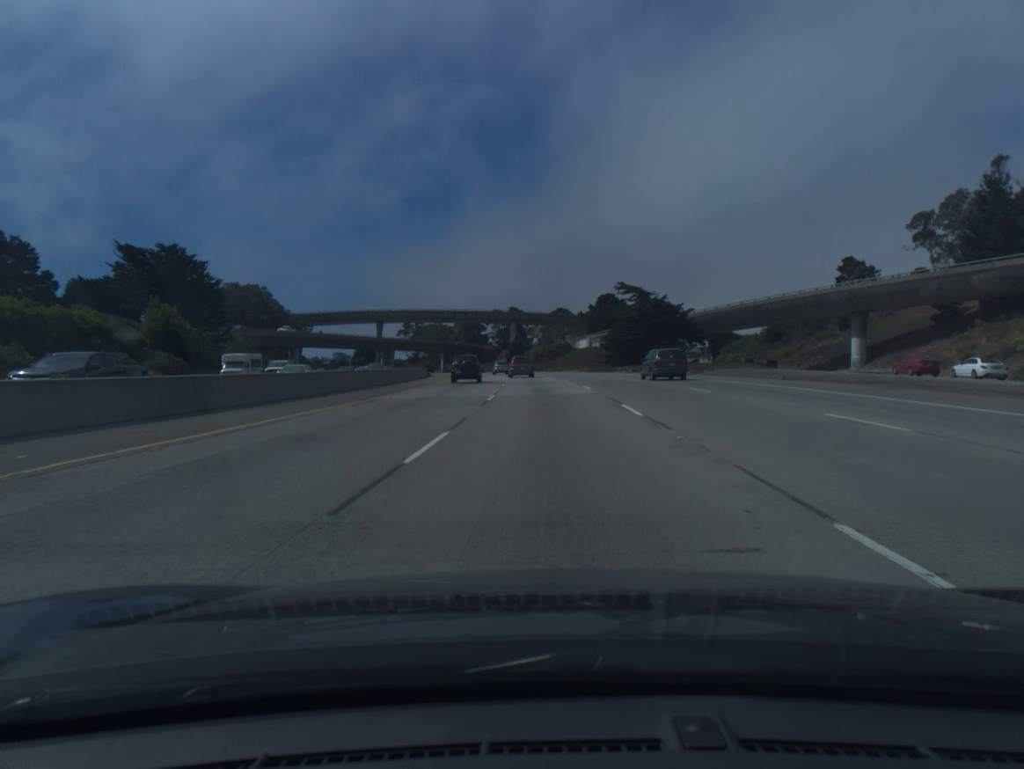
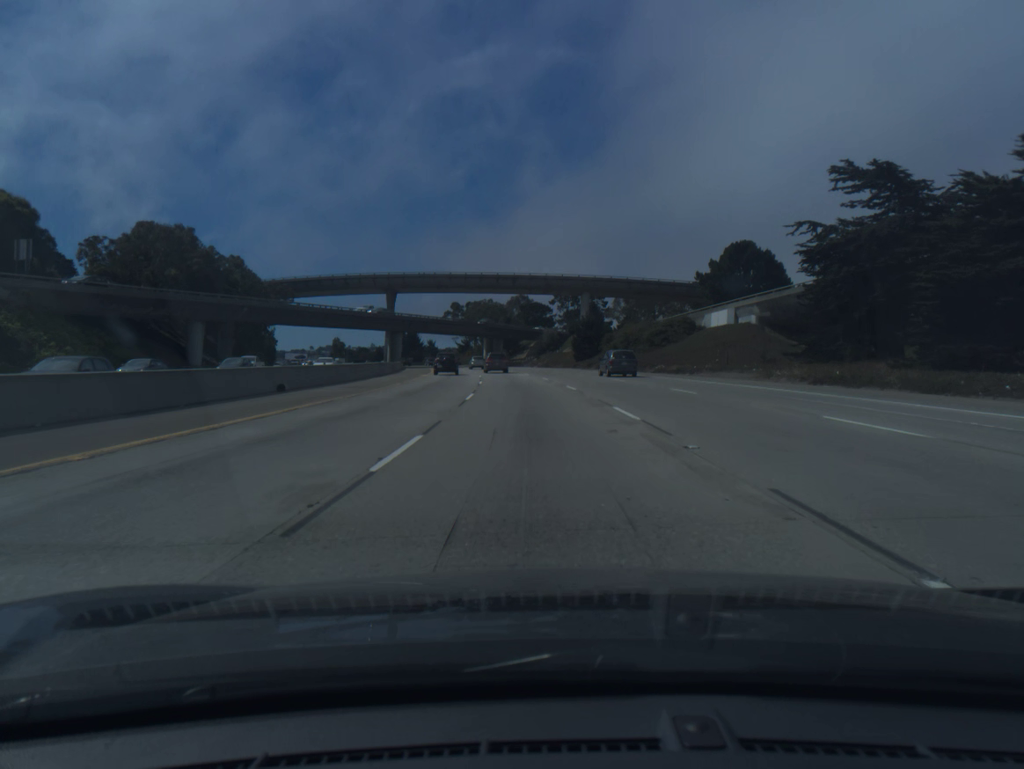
(-2.5, +73.9) m; -5°
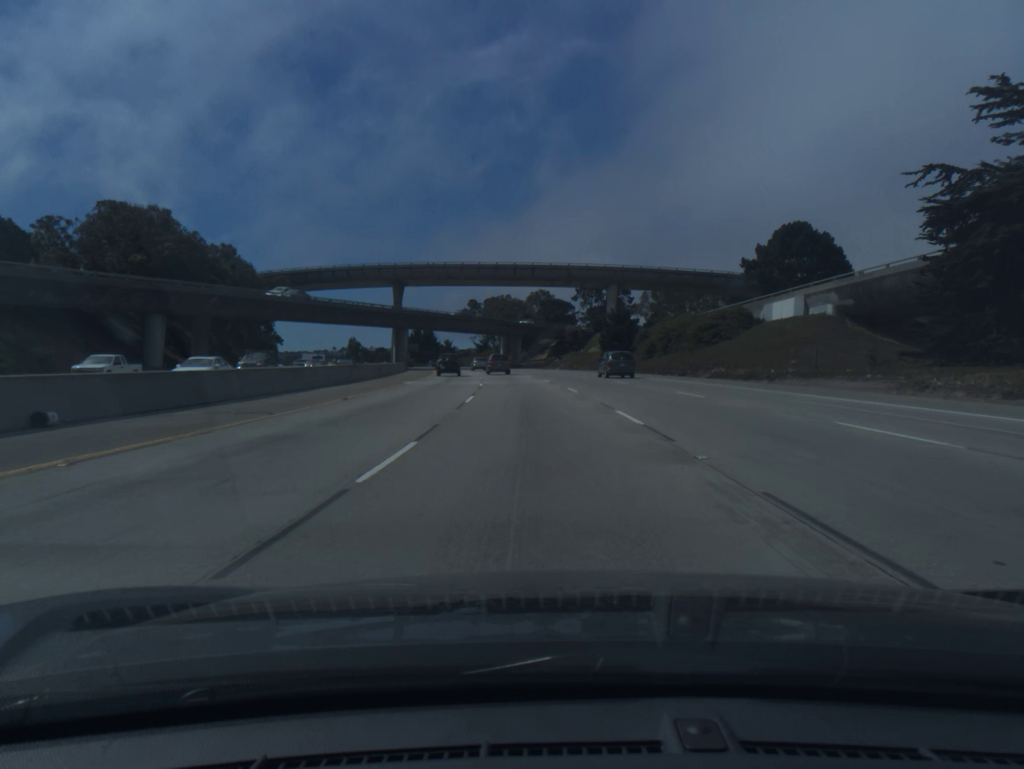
(-0.2, +15.1) m; -1°
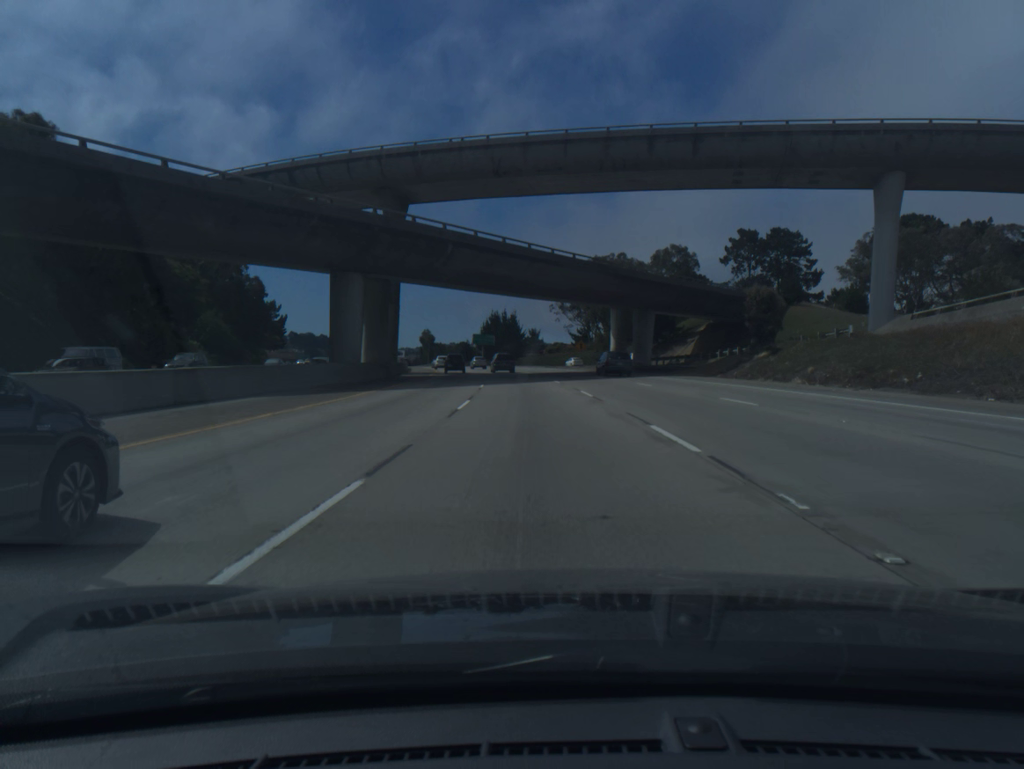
(-5.1, +77.3) m; -7°
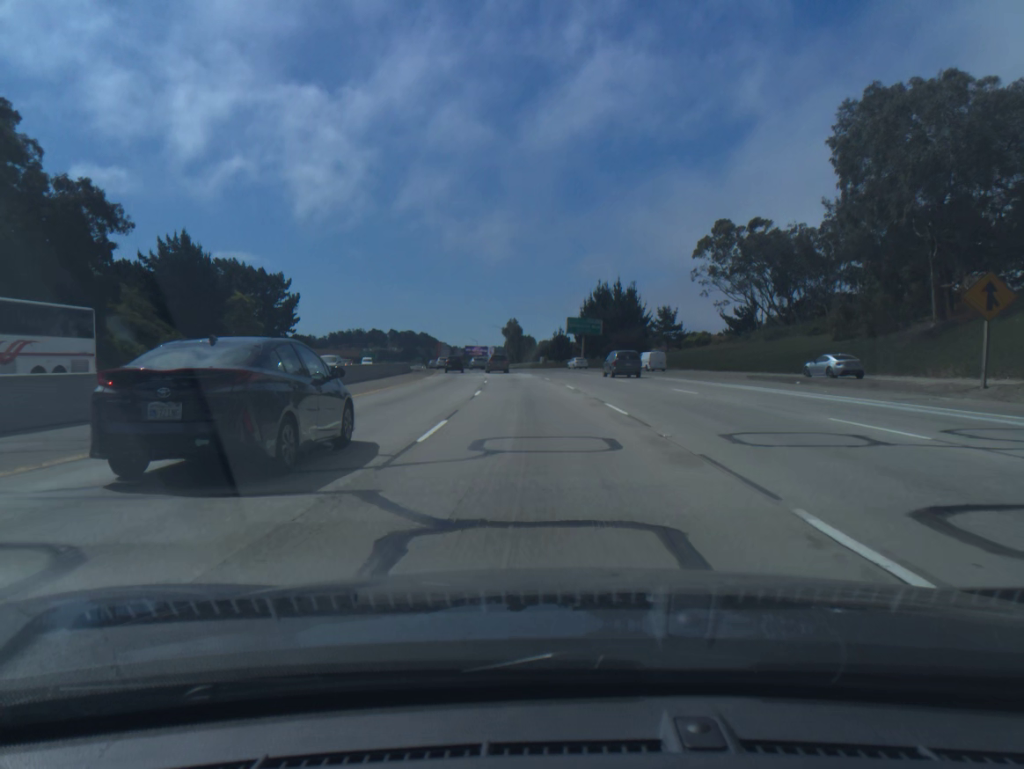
(-5.1, +80.2) m; -8°
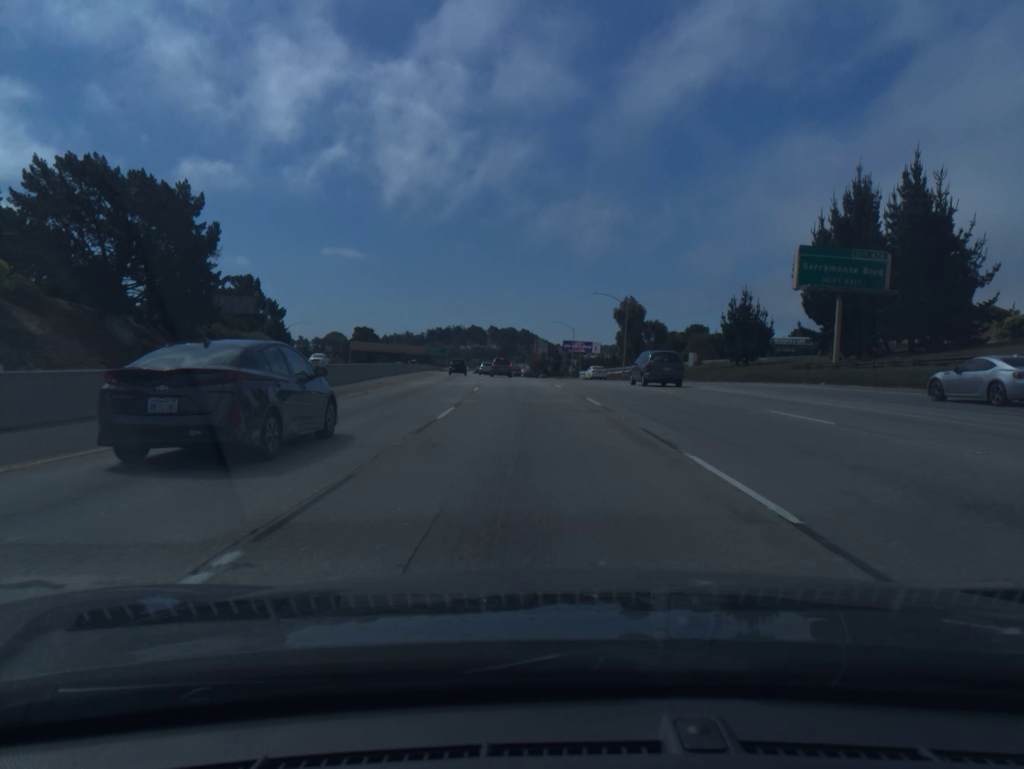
(-5.4, +83.3) m; -8°
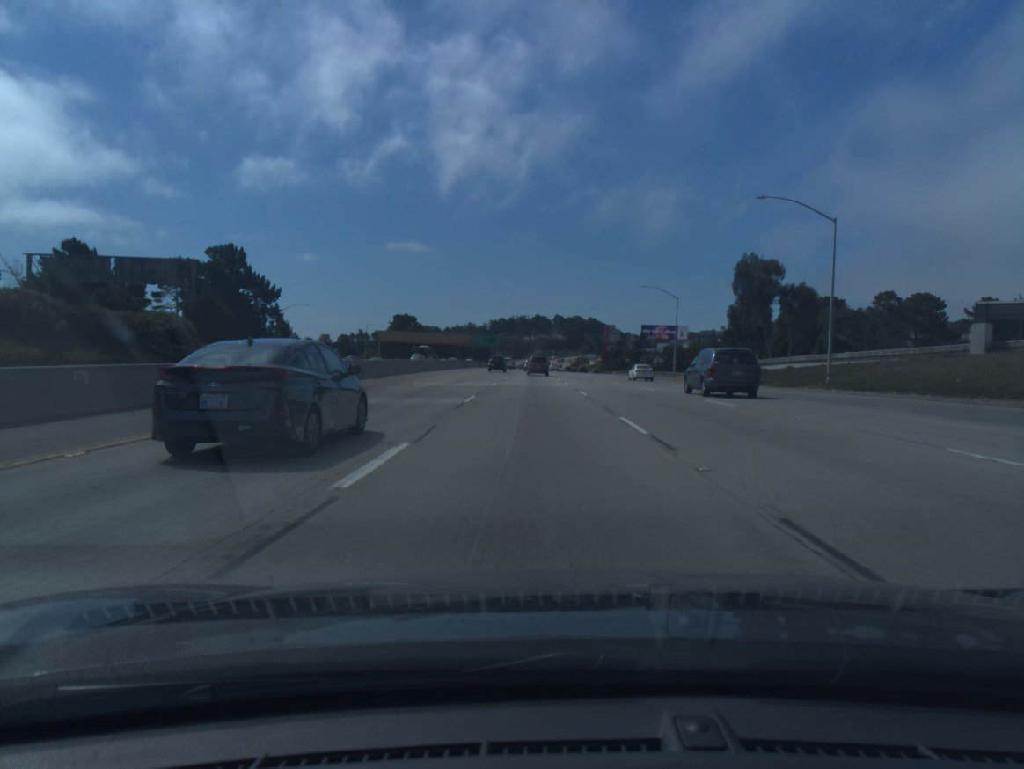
(-2.2, +51.3) m; -5°
